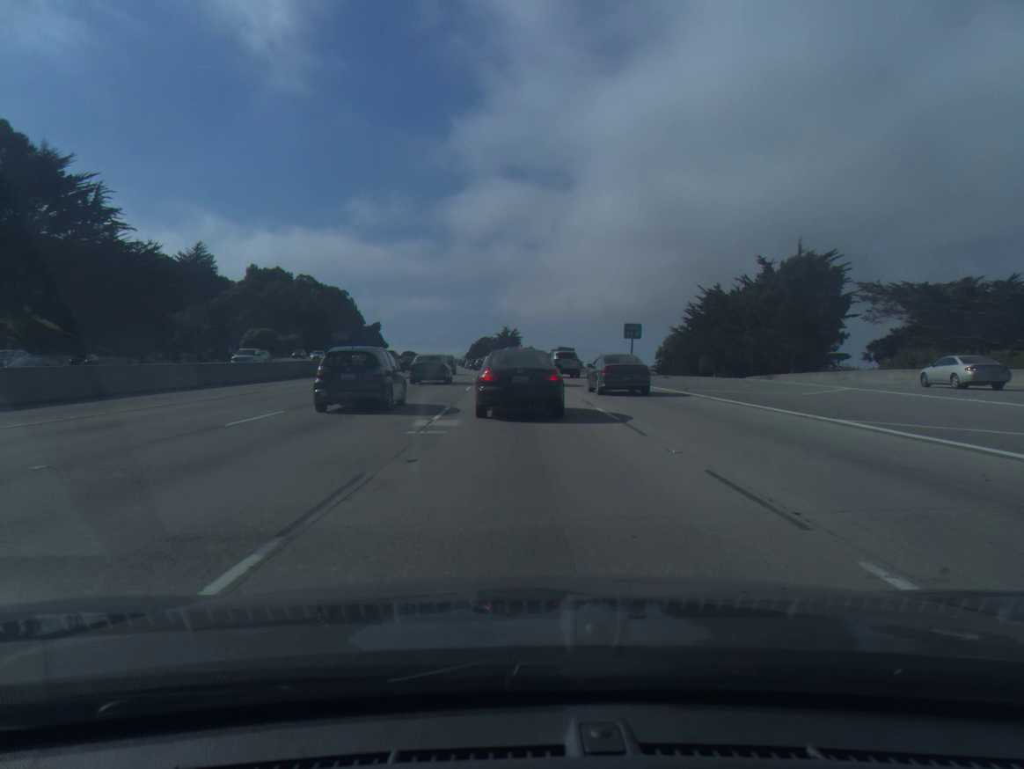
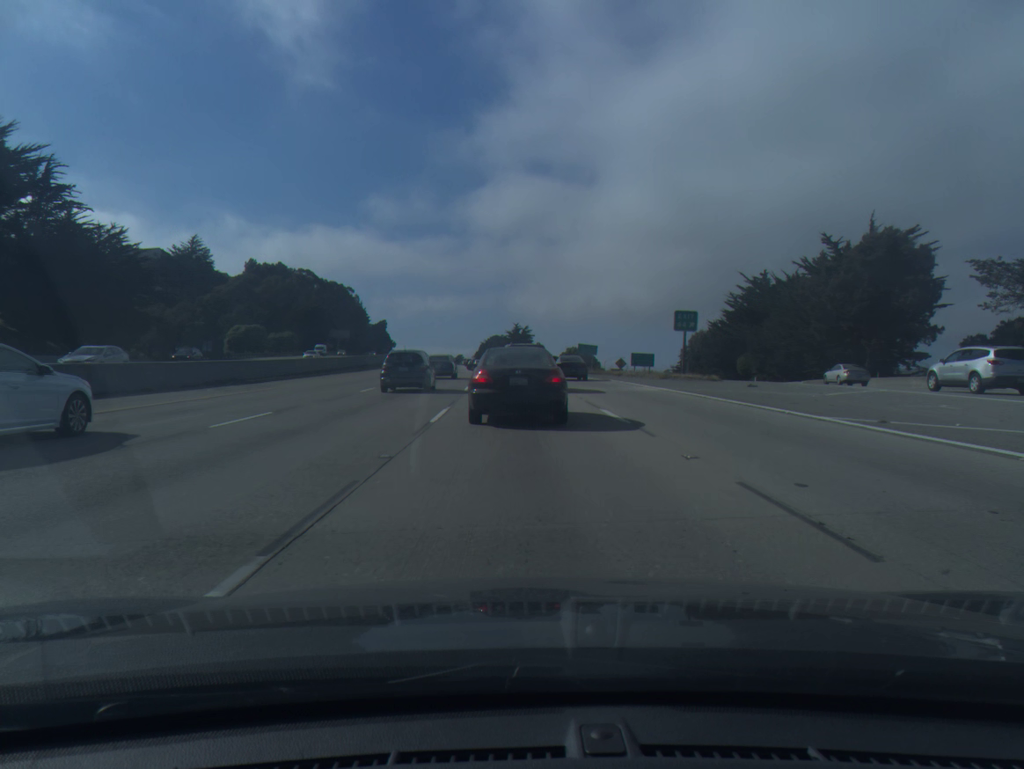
(-0.1, +15.4) m; -1°
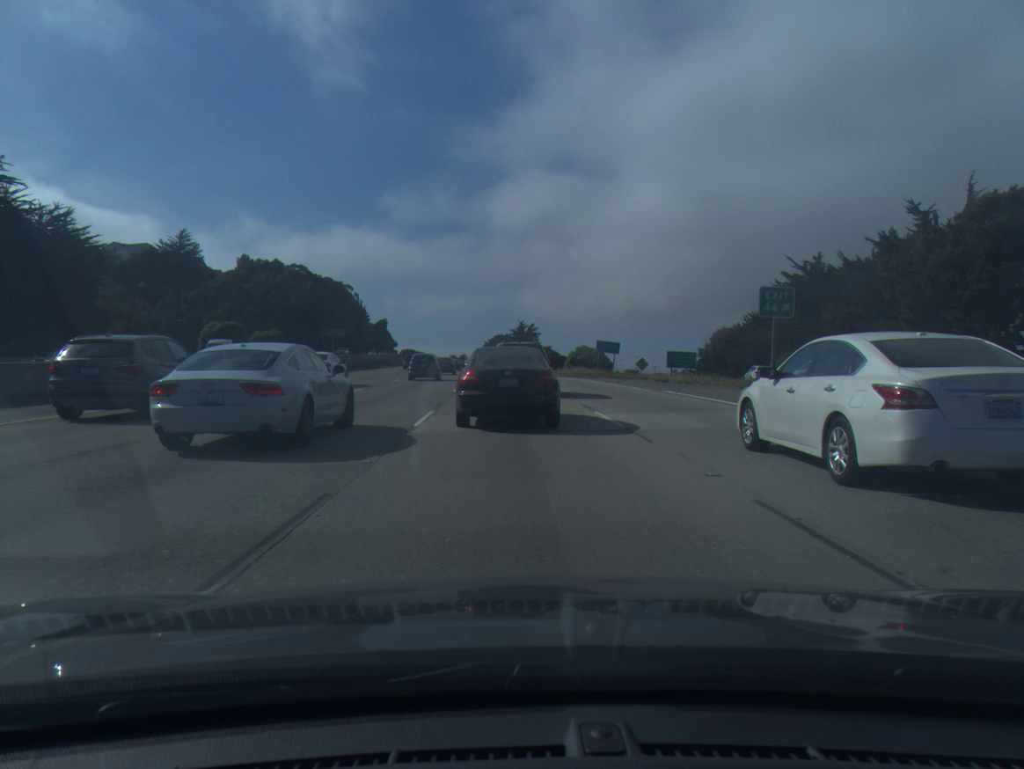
(0.0, +15.6) m; 0°
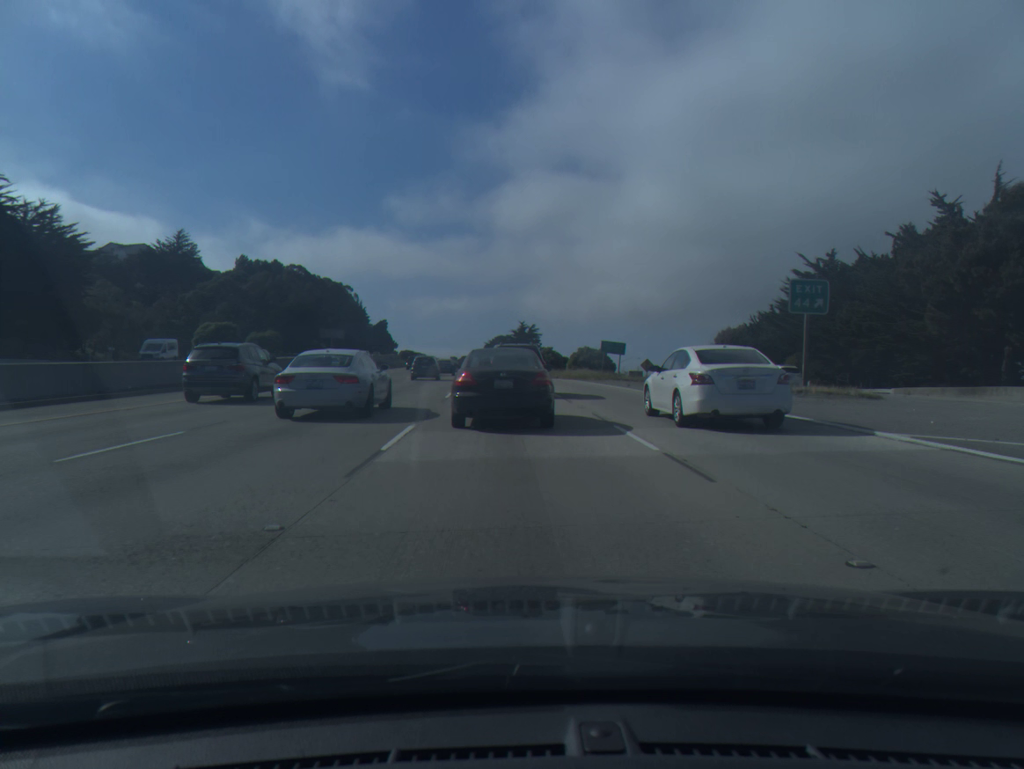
(0.0, +3.4) m; 0°
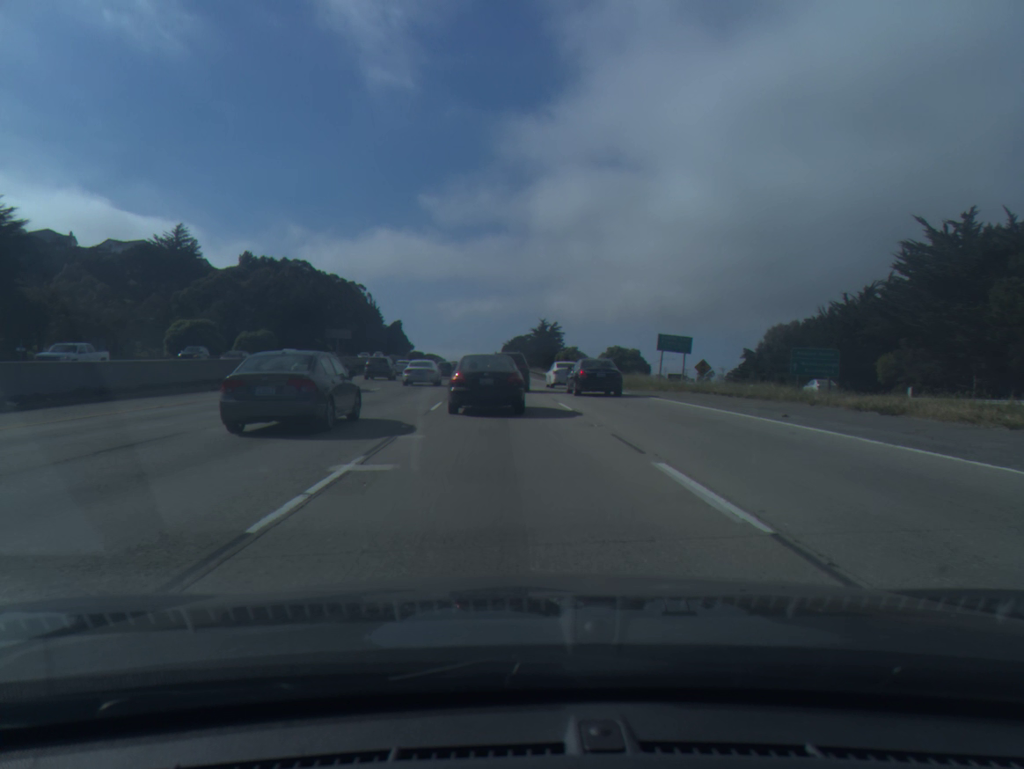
(-0.2, +19.3) m; -1°
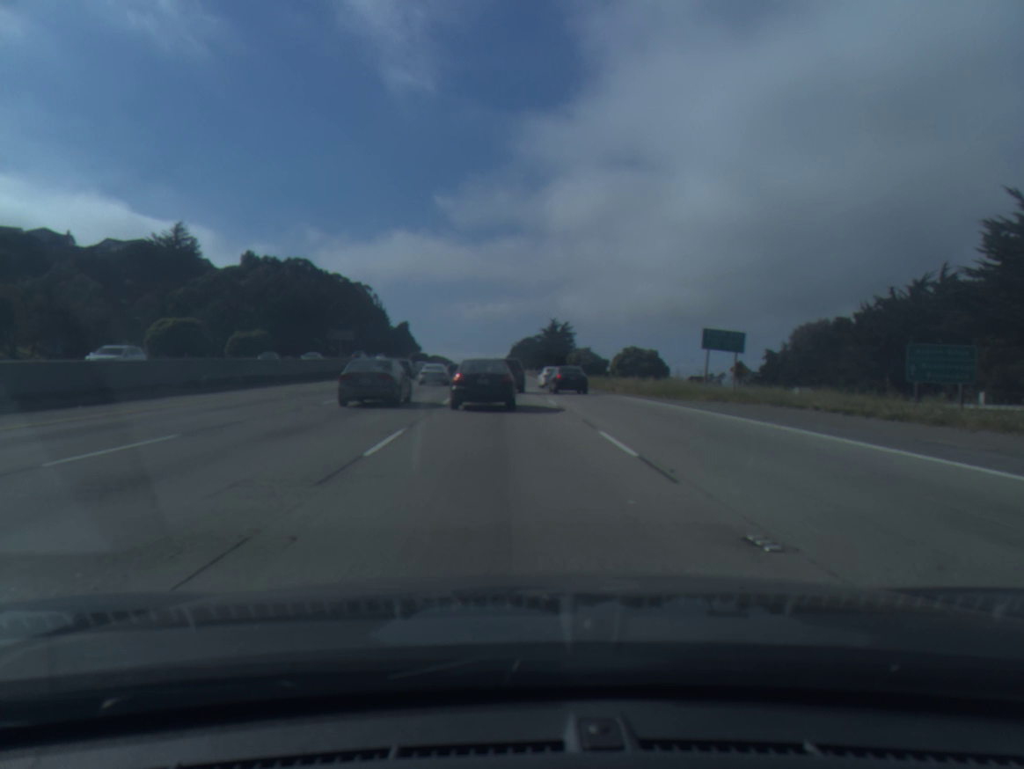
(-0.1, +9.6) m; -1°
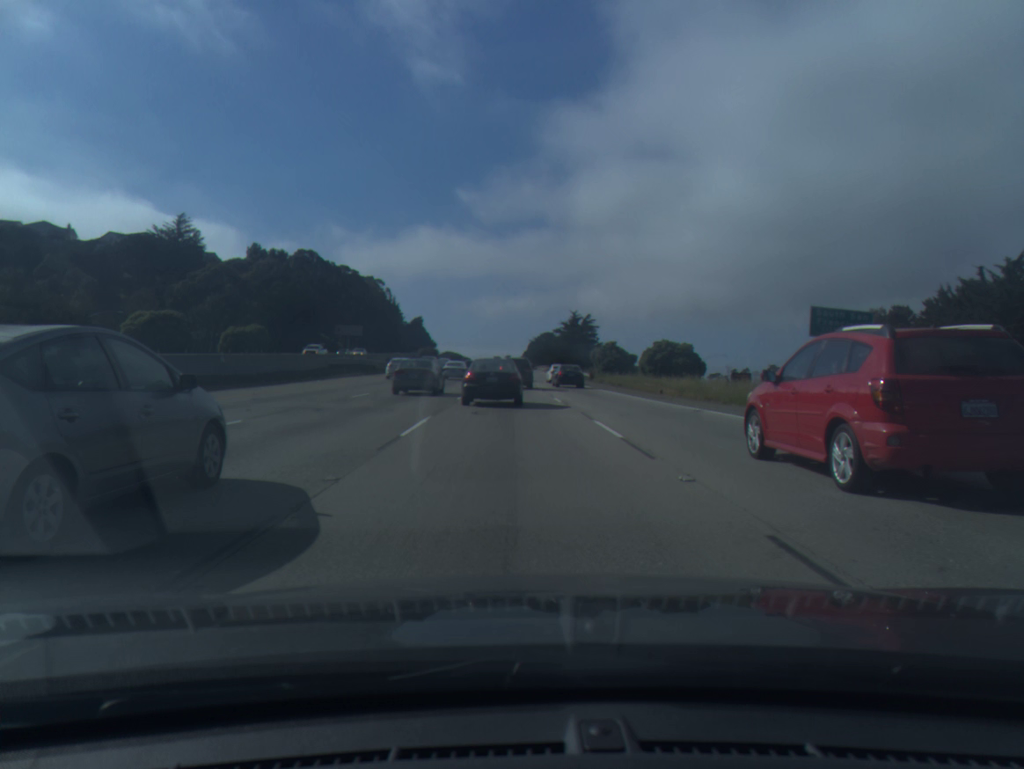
(-0.1, +11.8) m; -1°
